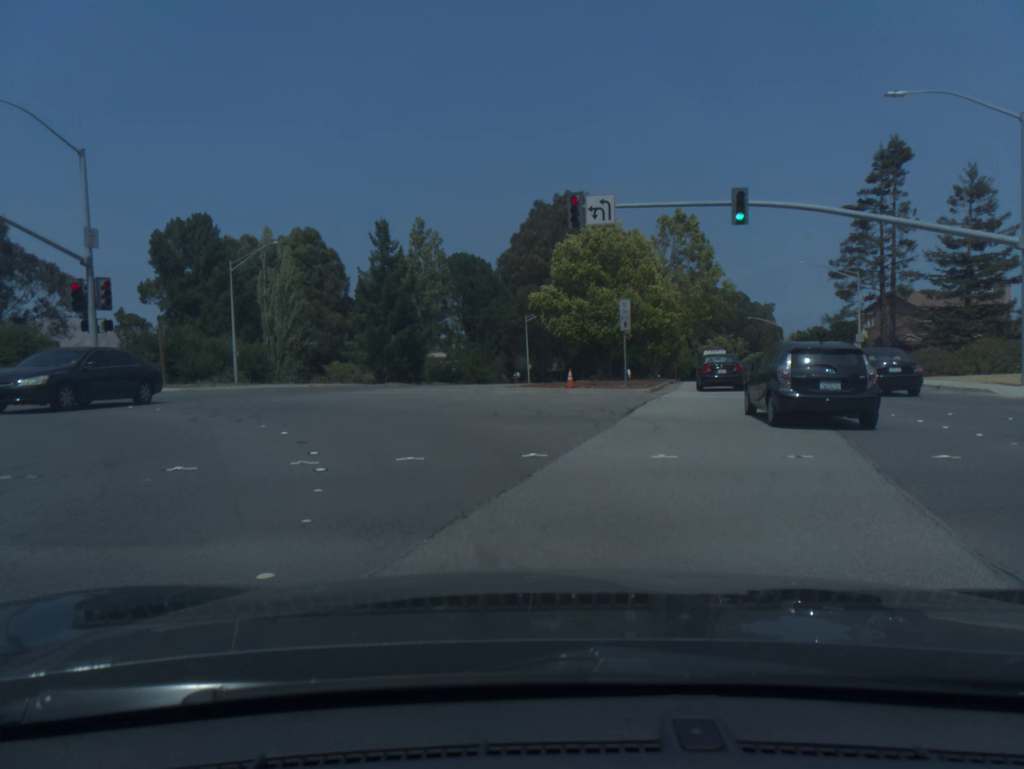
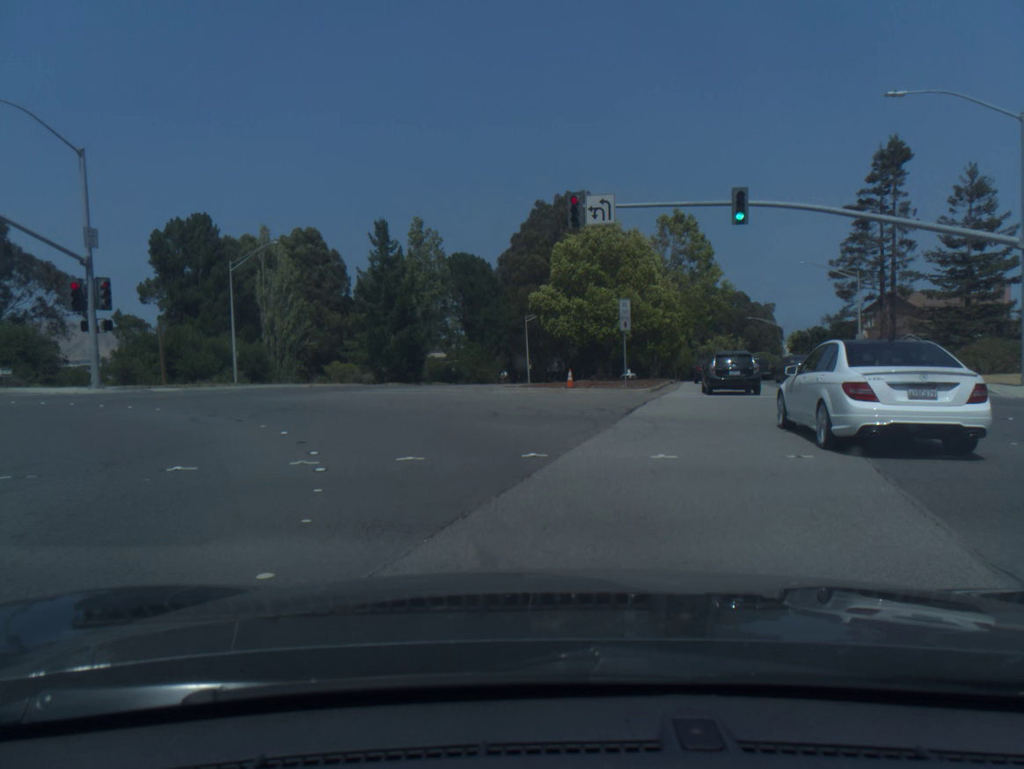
(0.0, 0.0) m; 0°
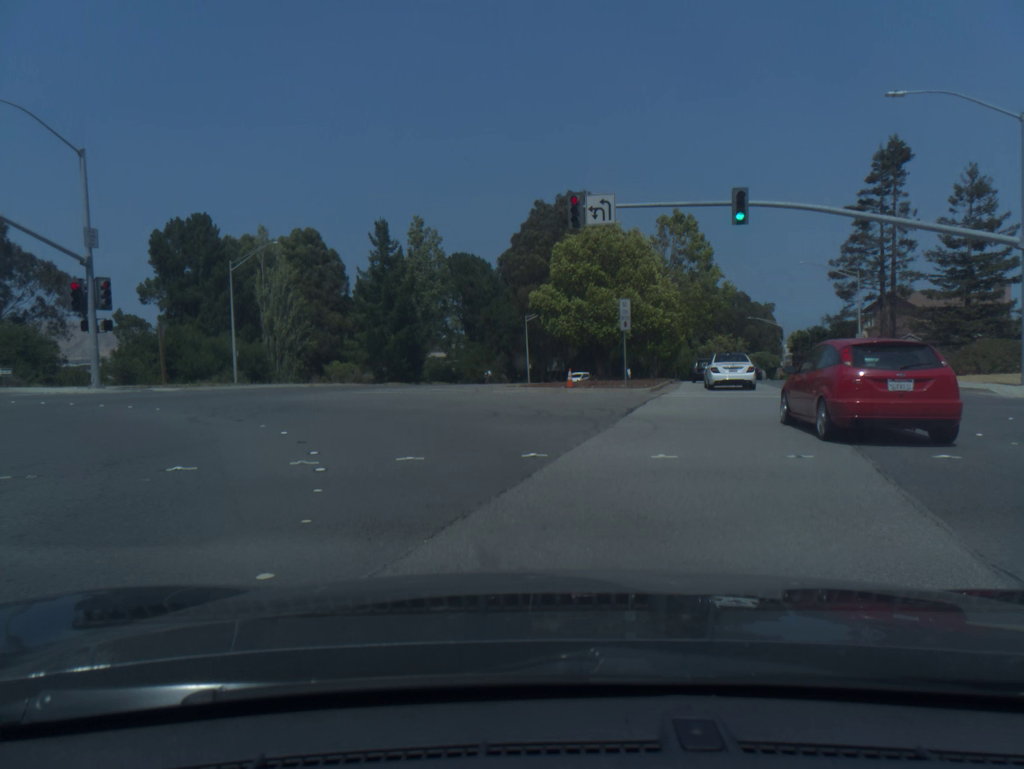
(0.0, 0.0) m; 0°
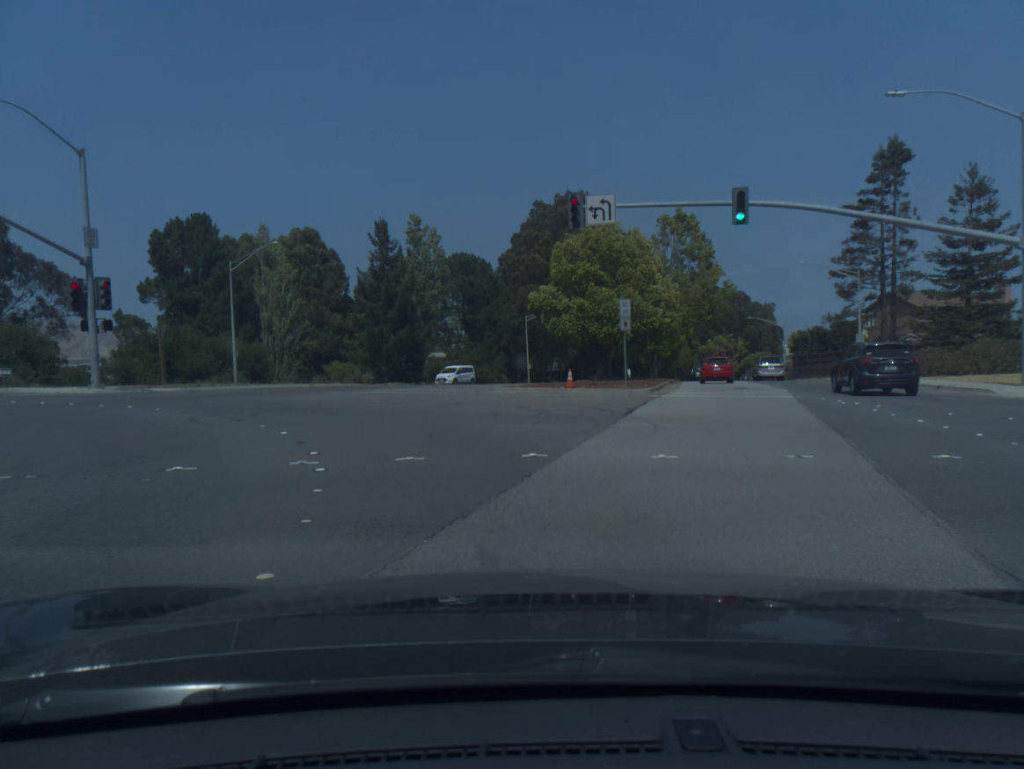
(0.0, +0.1) m; 0°
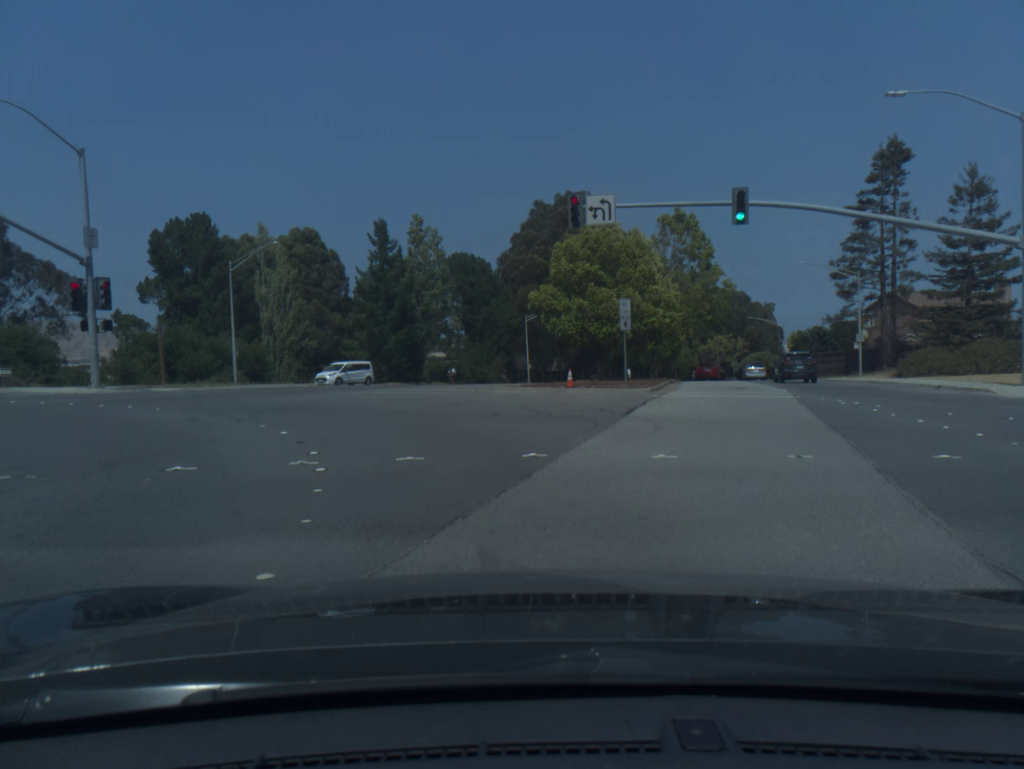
(0.0, 0.0) m; 0°
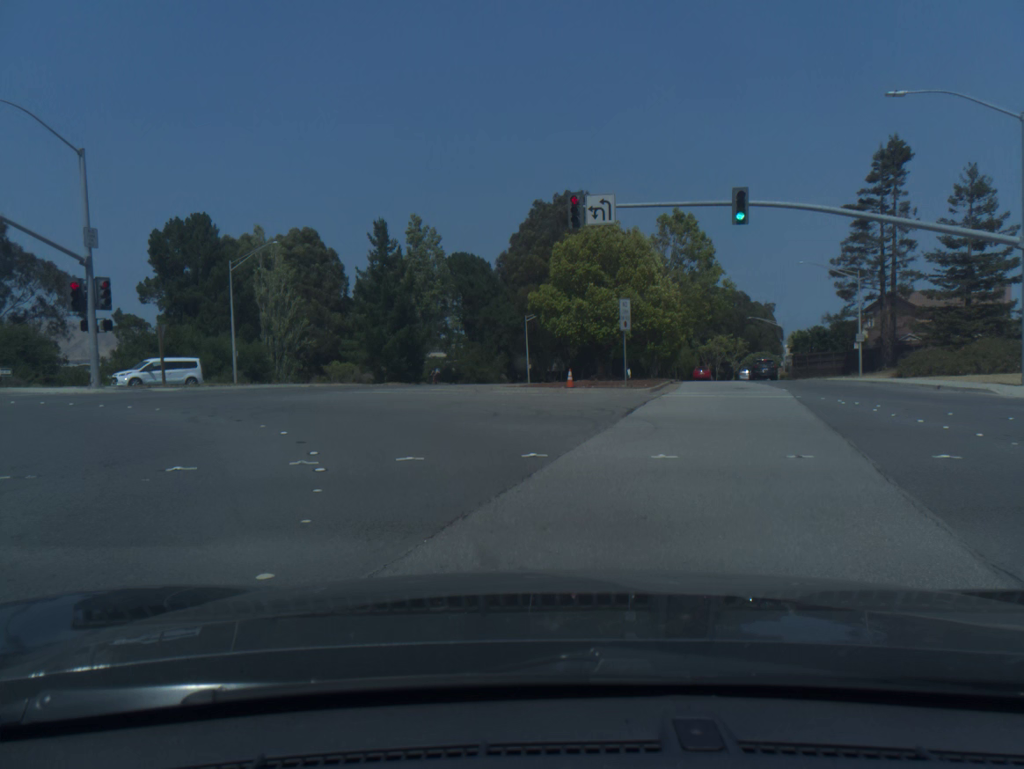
(0.0, 0.0) m; 0°
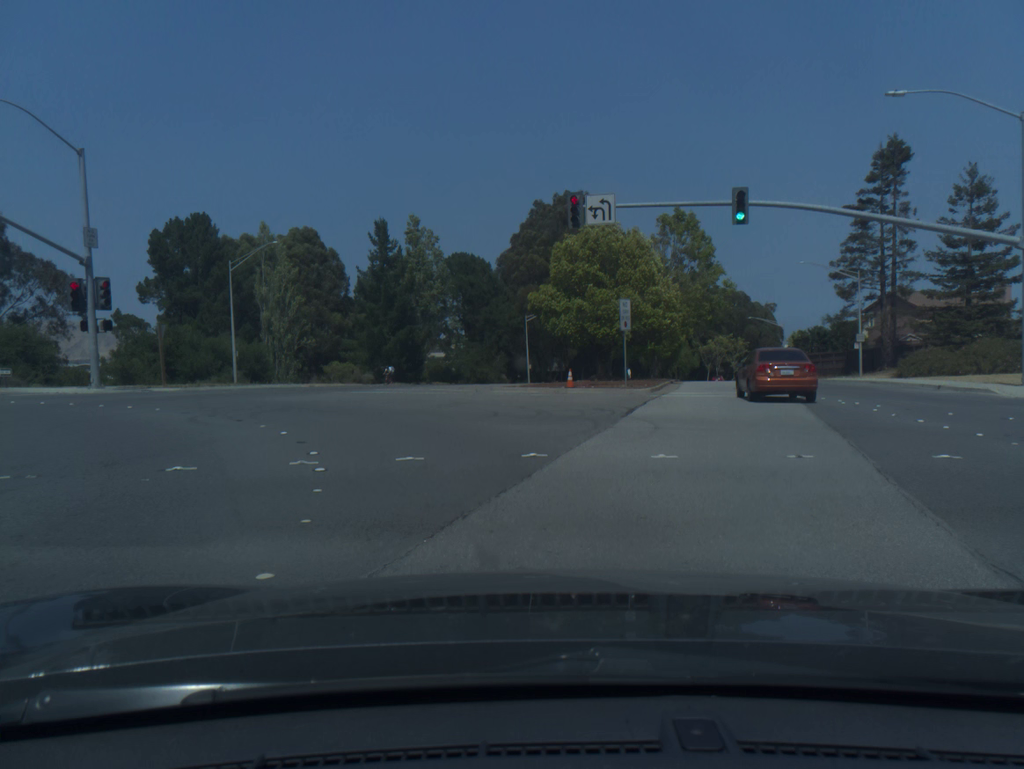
(0.0, 0.0) m; 0°
